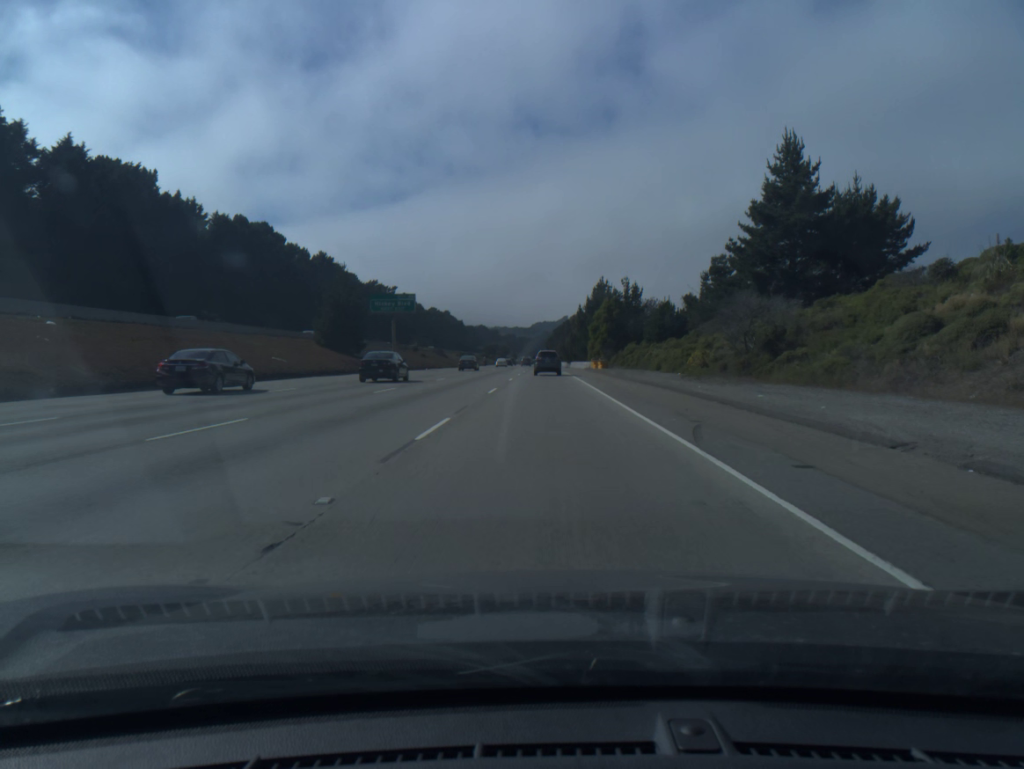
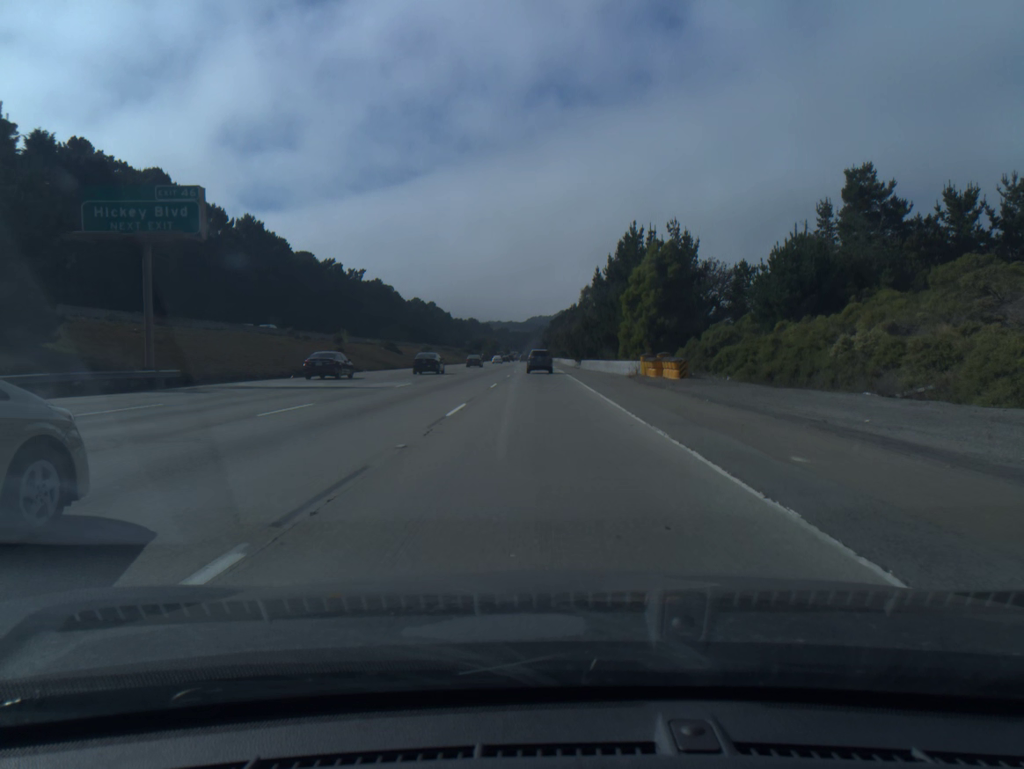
(+0.2, +54.0) m; 0°
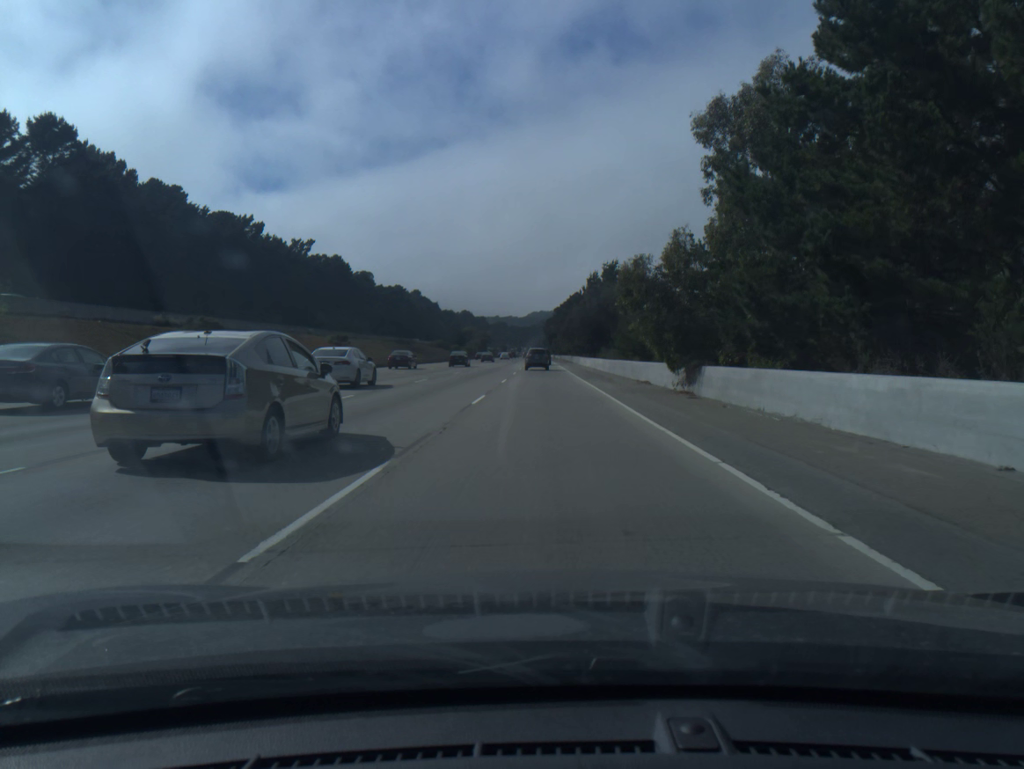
(-0.4, +69.3) m; 0°
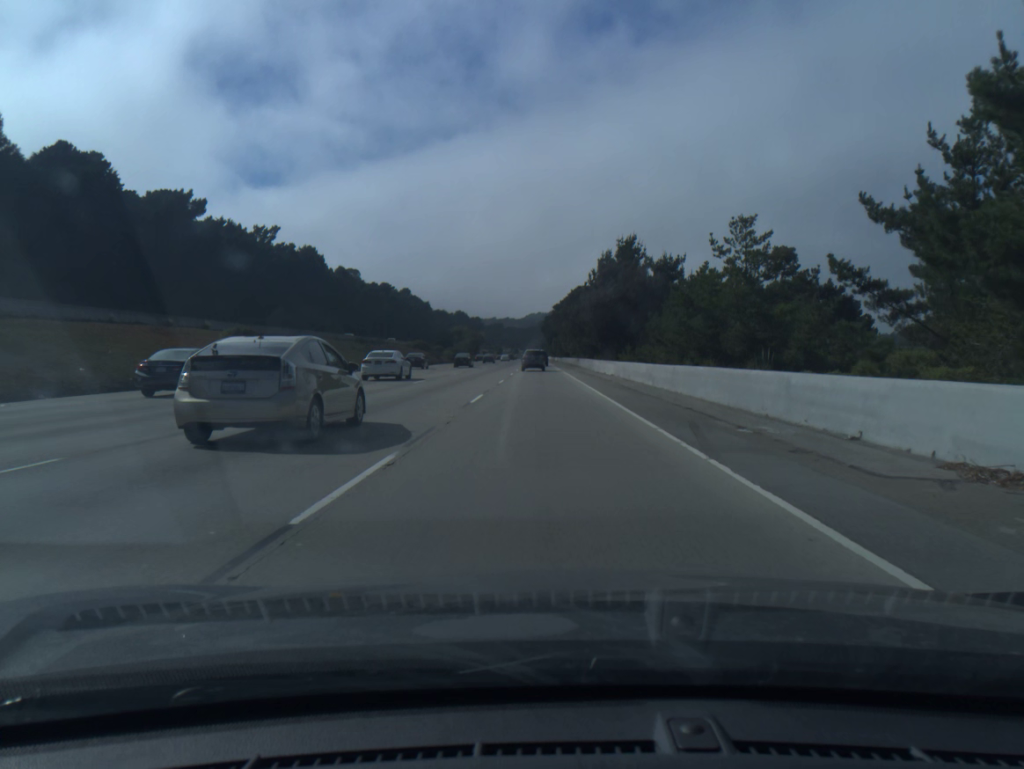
(+0.1, +28.5) m; 0°
